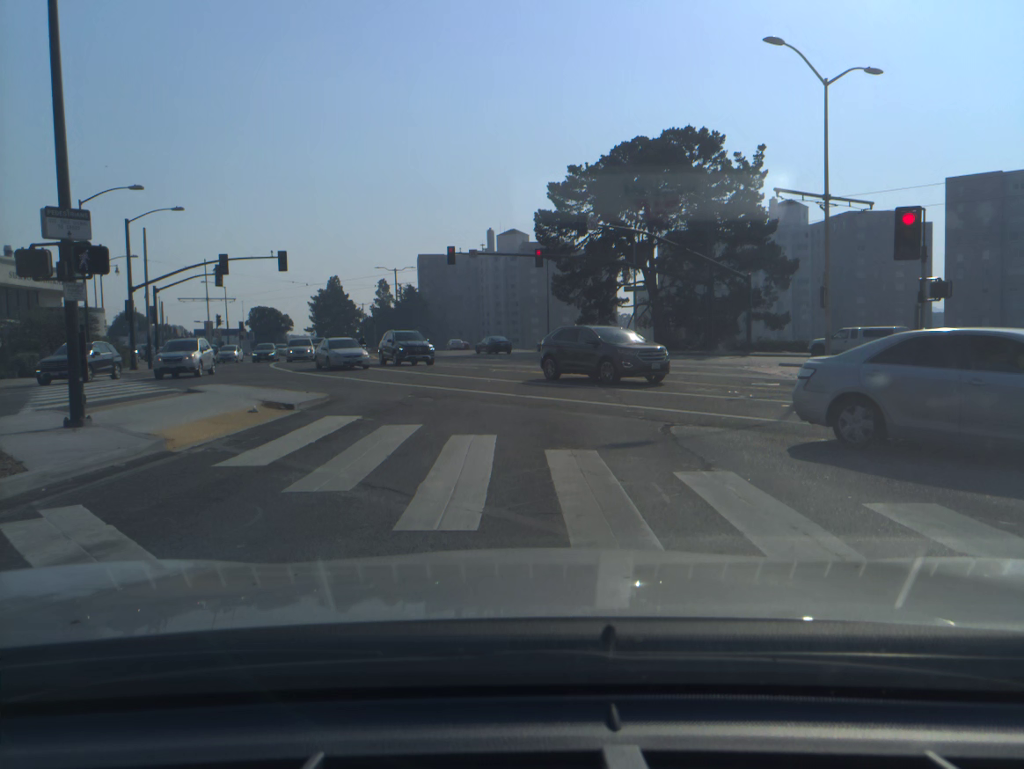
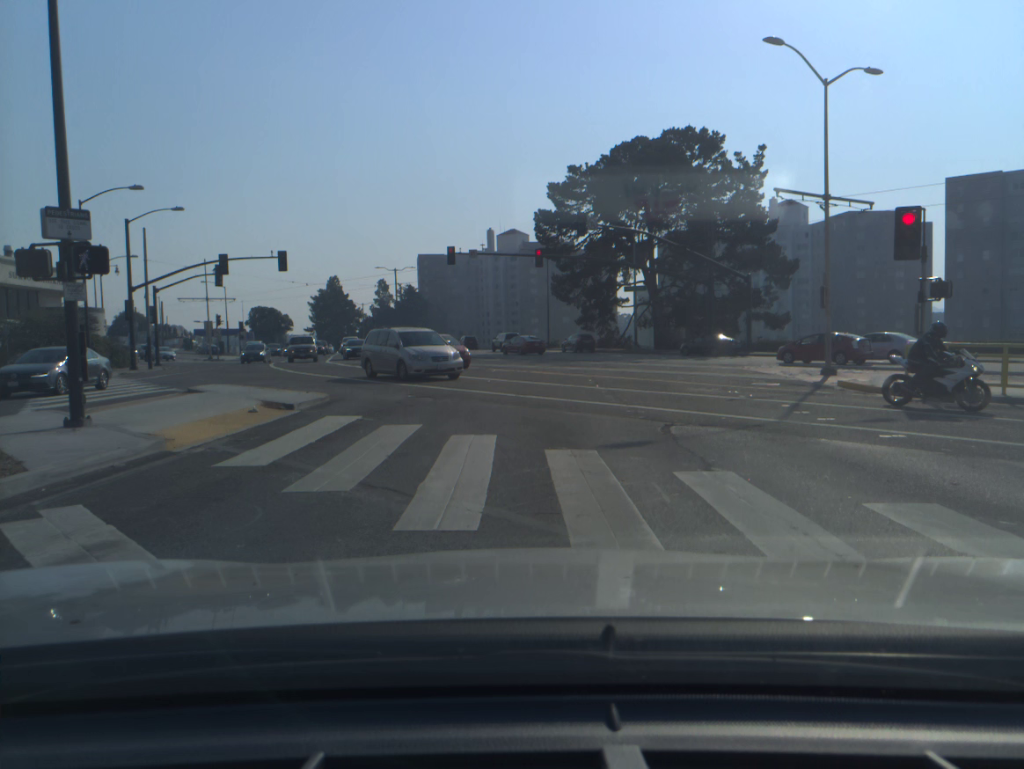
(0.0, 0.0) m; 0°
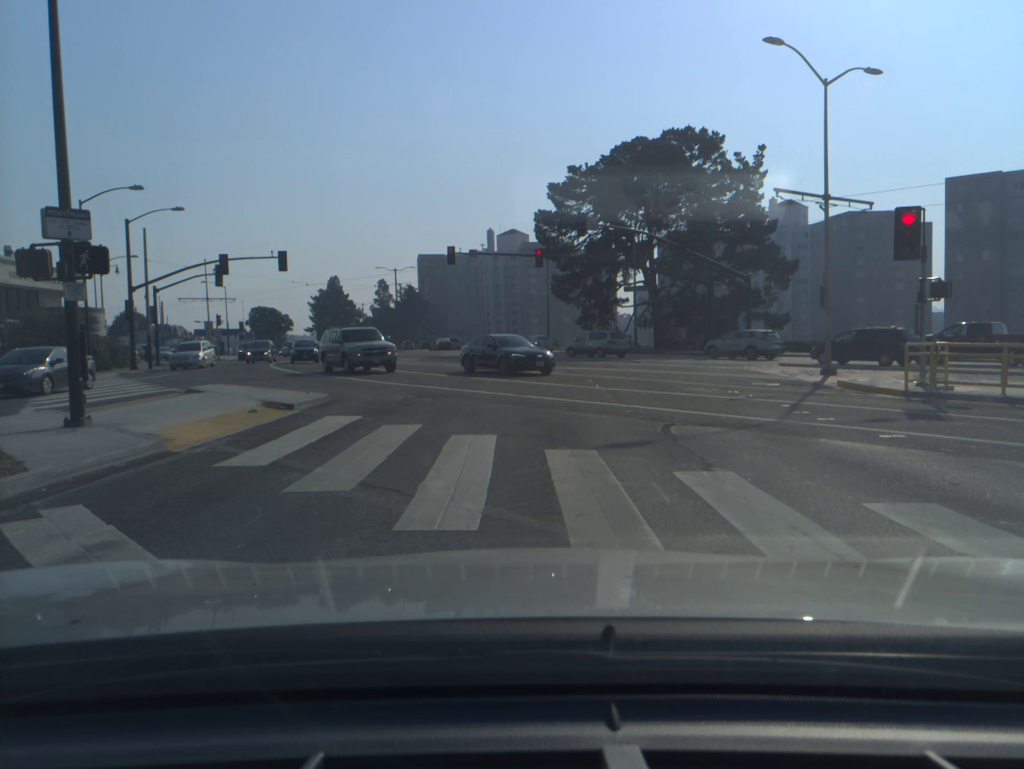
(0.0, 0.0) m; 0°
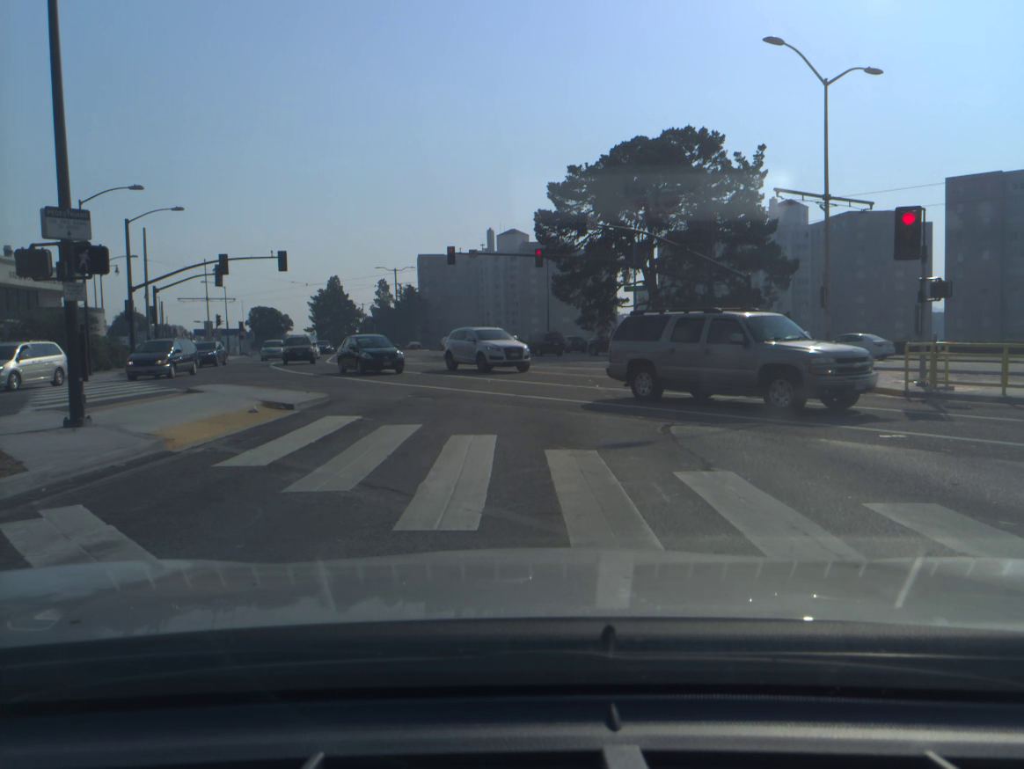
(0.0, 0.0) m; 0°
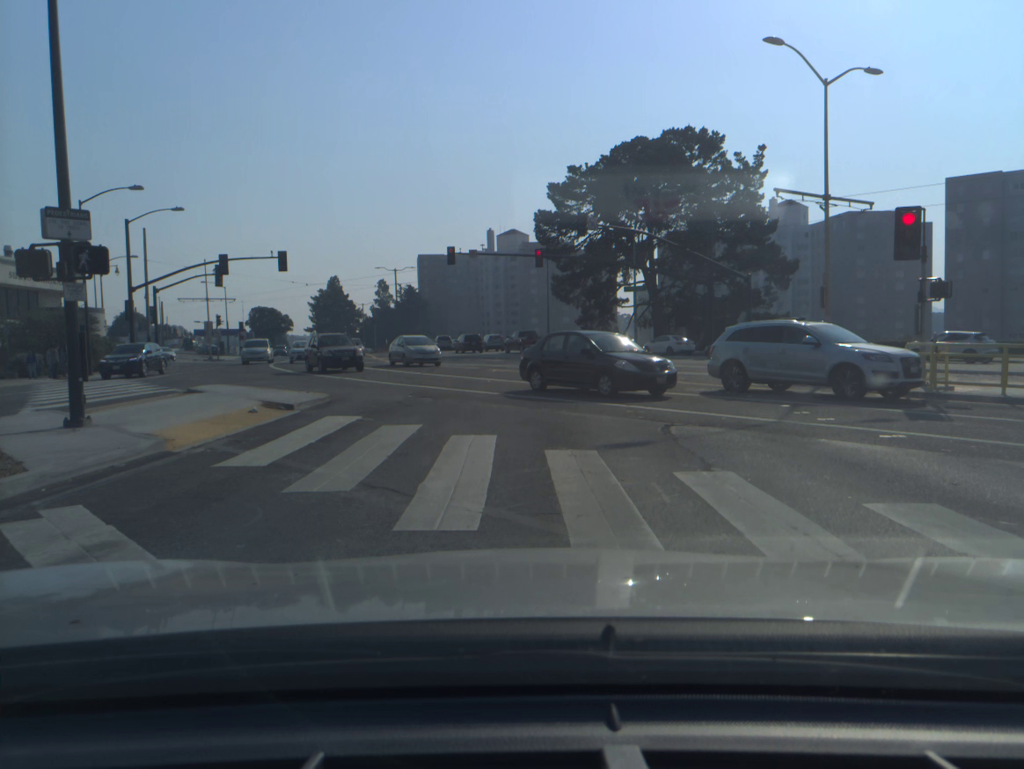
(0.0, 0.0) m; 0°
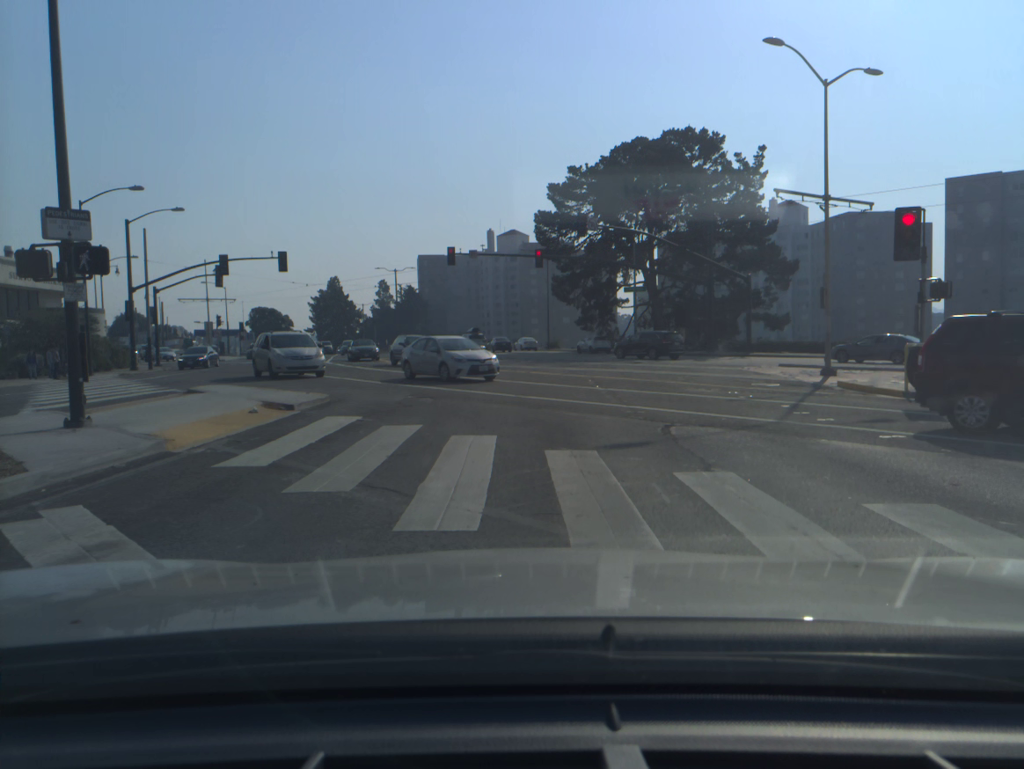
(0.0, 0.0) m; 0°
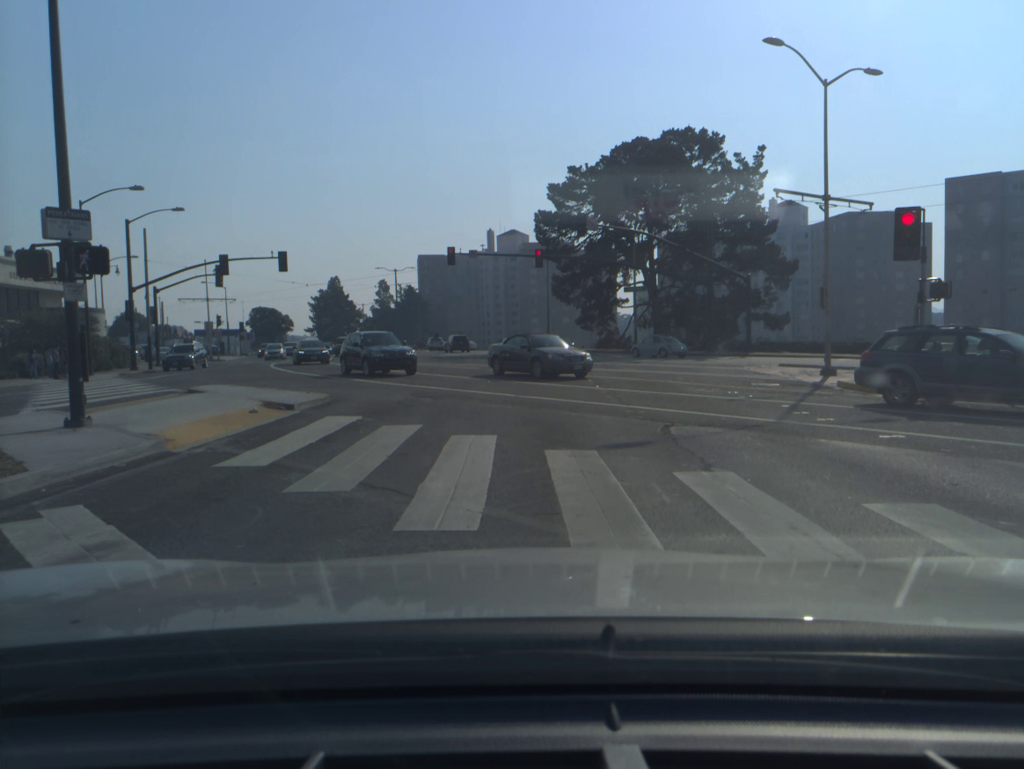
(0.0, 0.0) m; 0°
